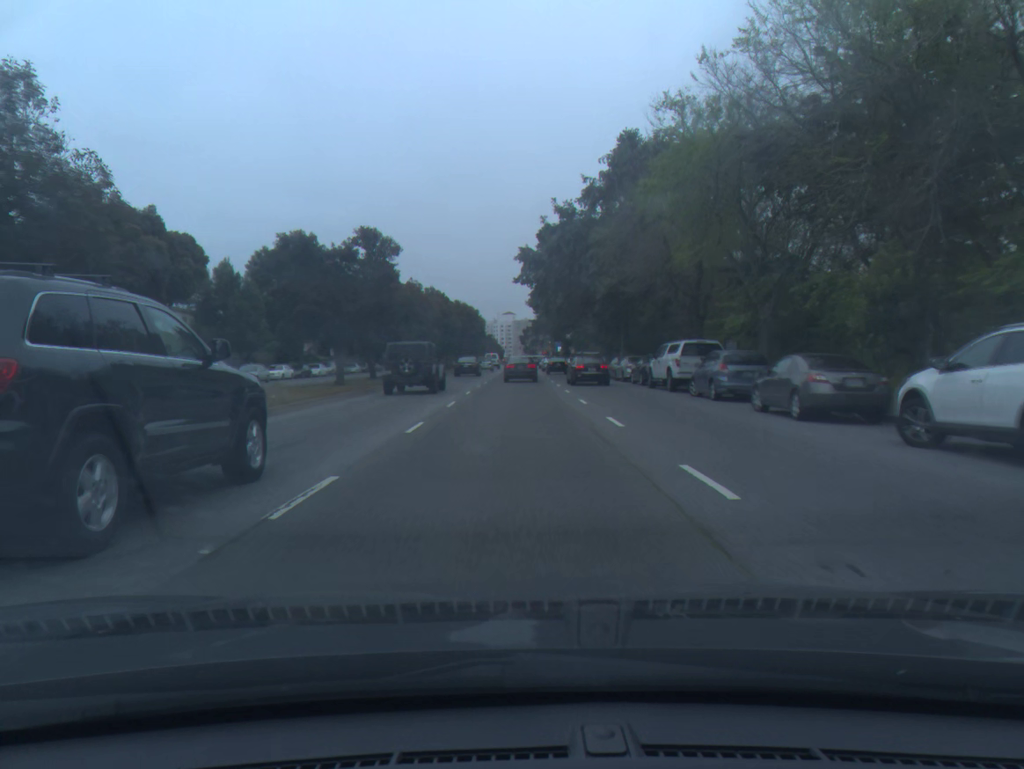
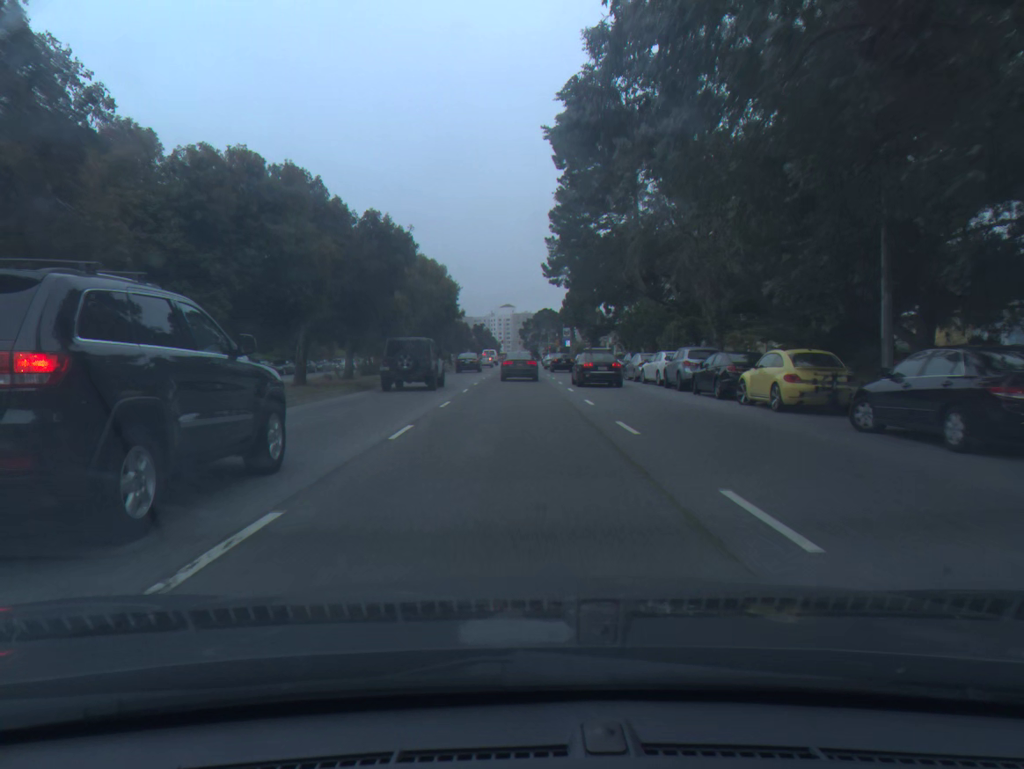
(0.0, +45.1) m; 0°
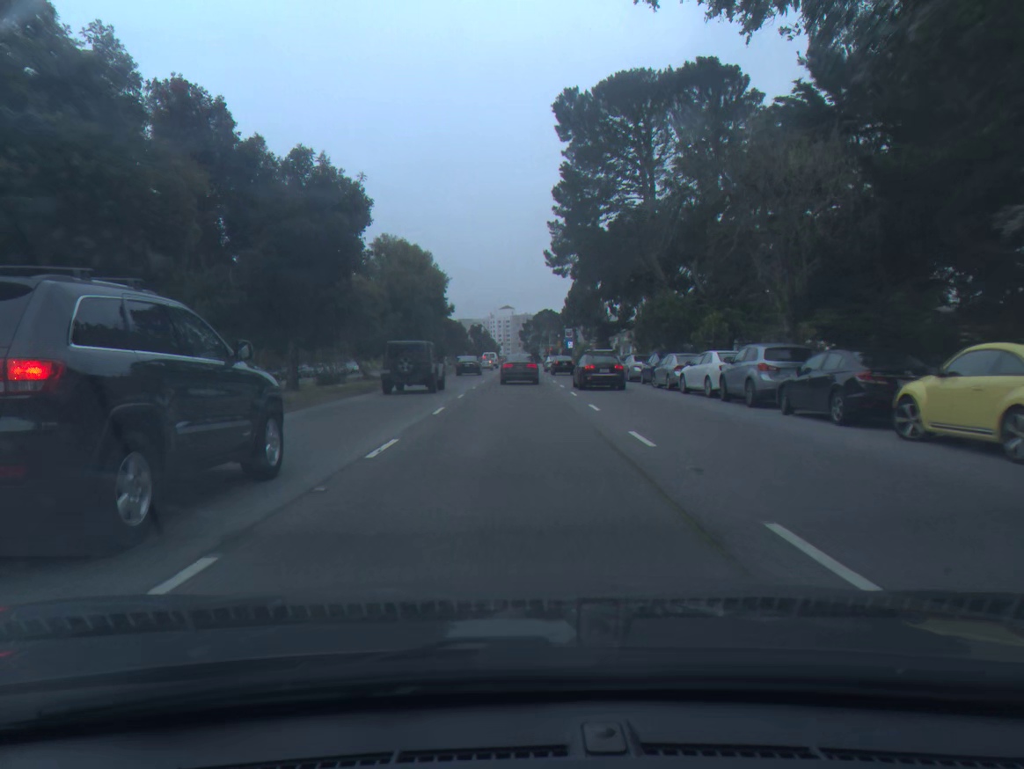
(0.0, +8.8) m; 0°
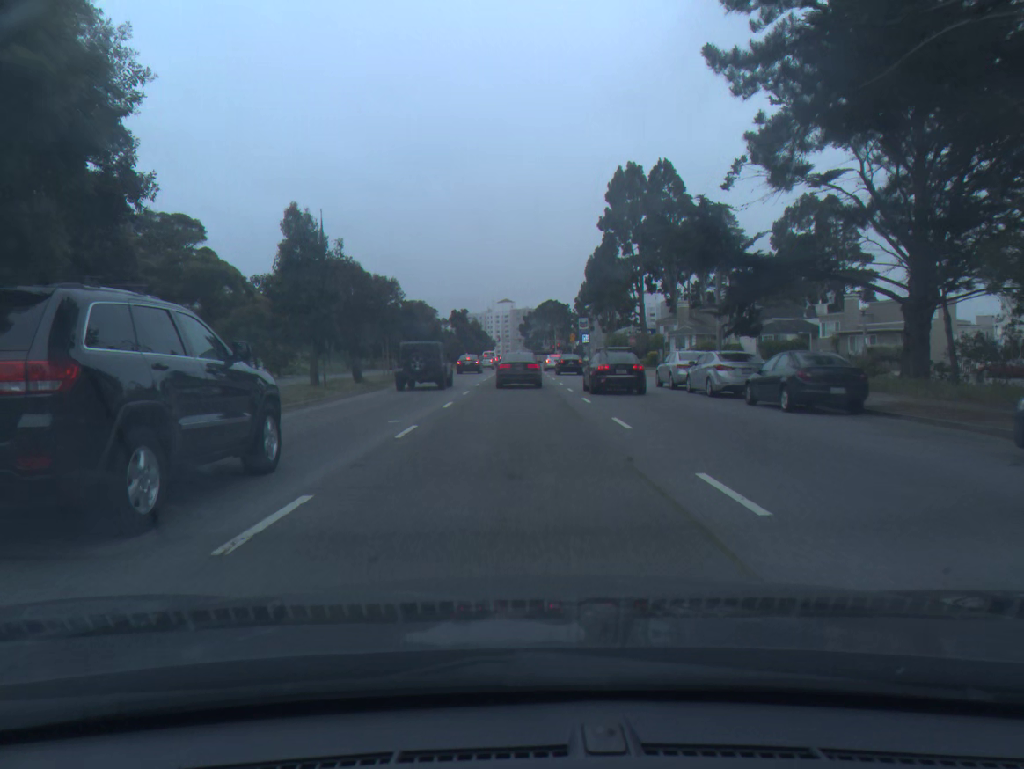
(-0.1, +41.5) m; 0°
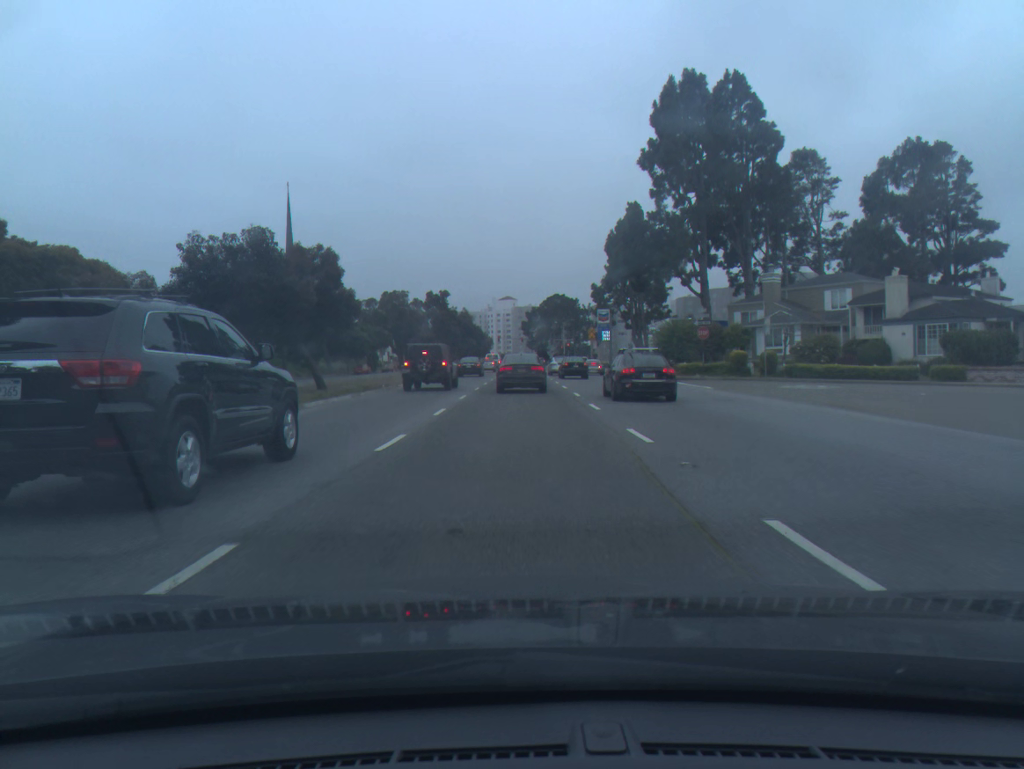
(0.0, +30.3) m; 0°
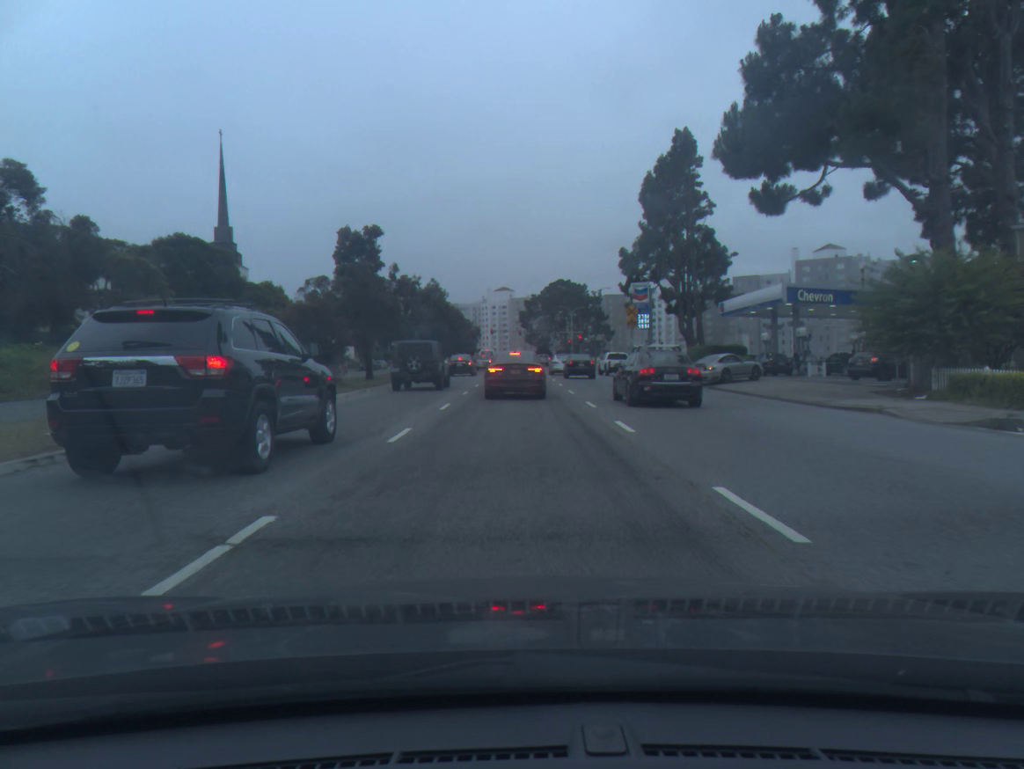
(0.0, +35.1) m; 0°
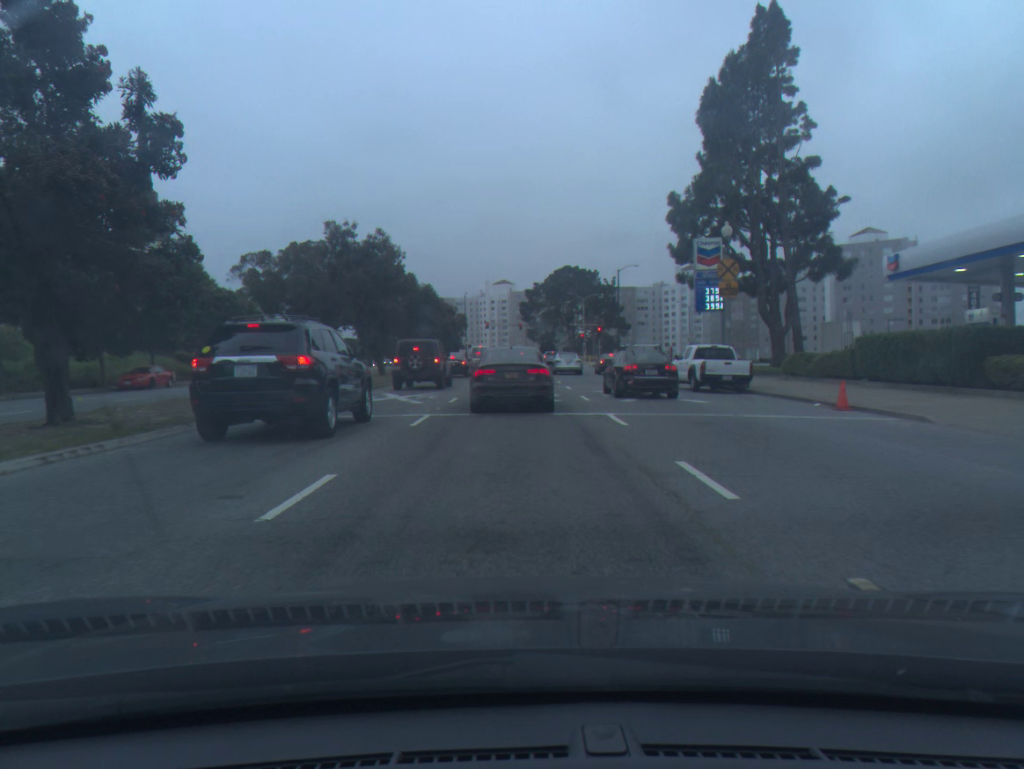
(-0.1, +27.4) m; 0°
